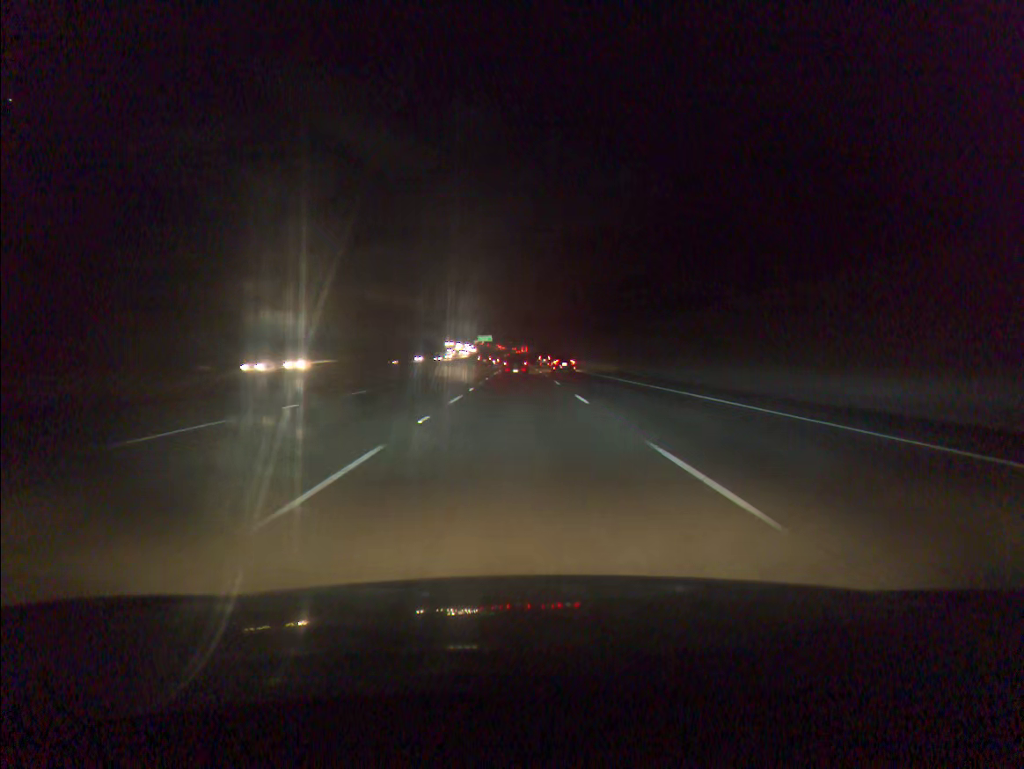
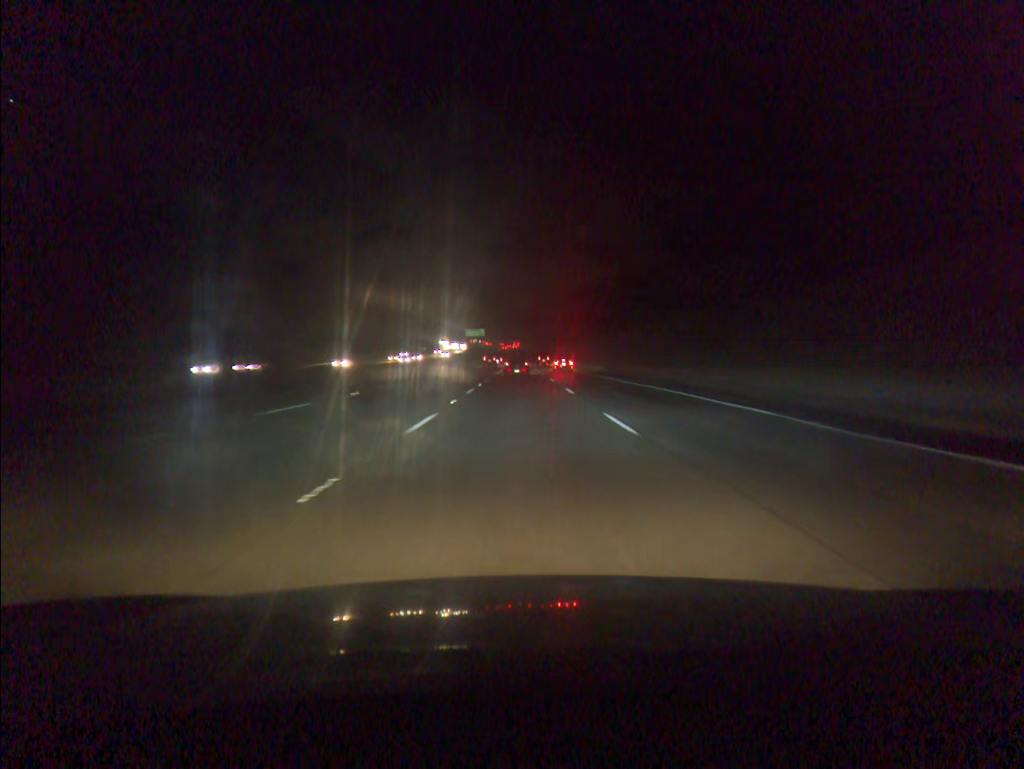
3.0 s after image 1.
(-0.1, +81.5) m; 0°
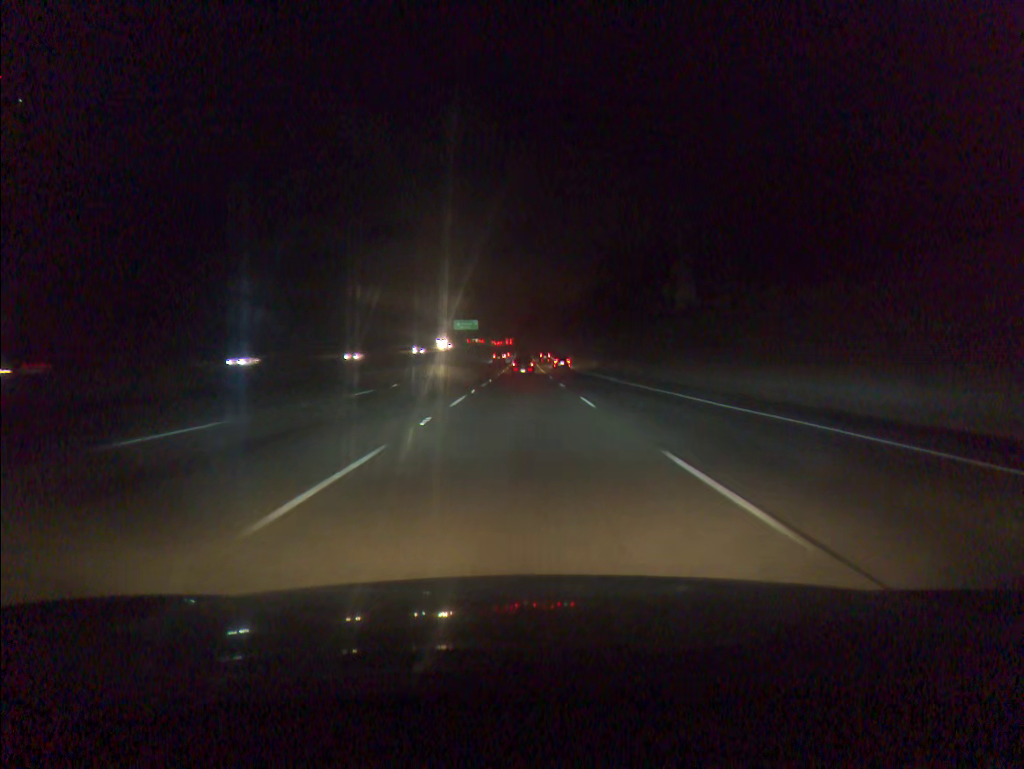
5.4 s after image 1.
(0.0, +65.4) m; 0°
